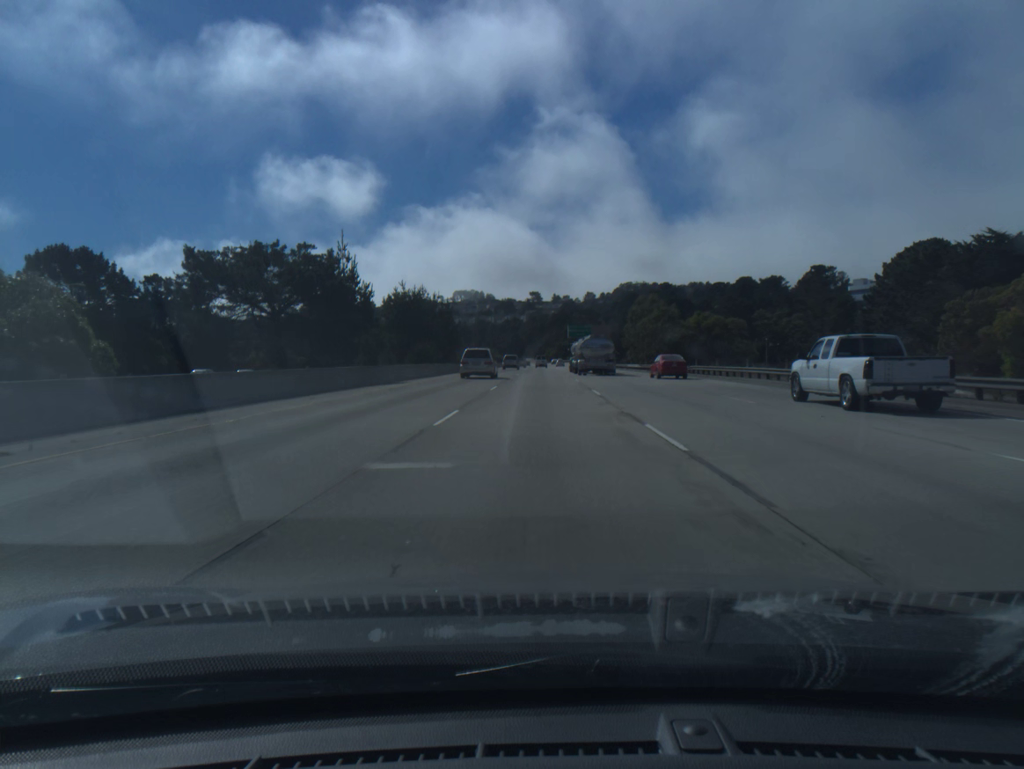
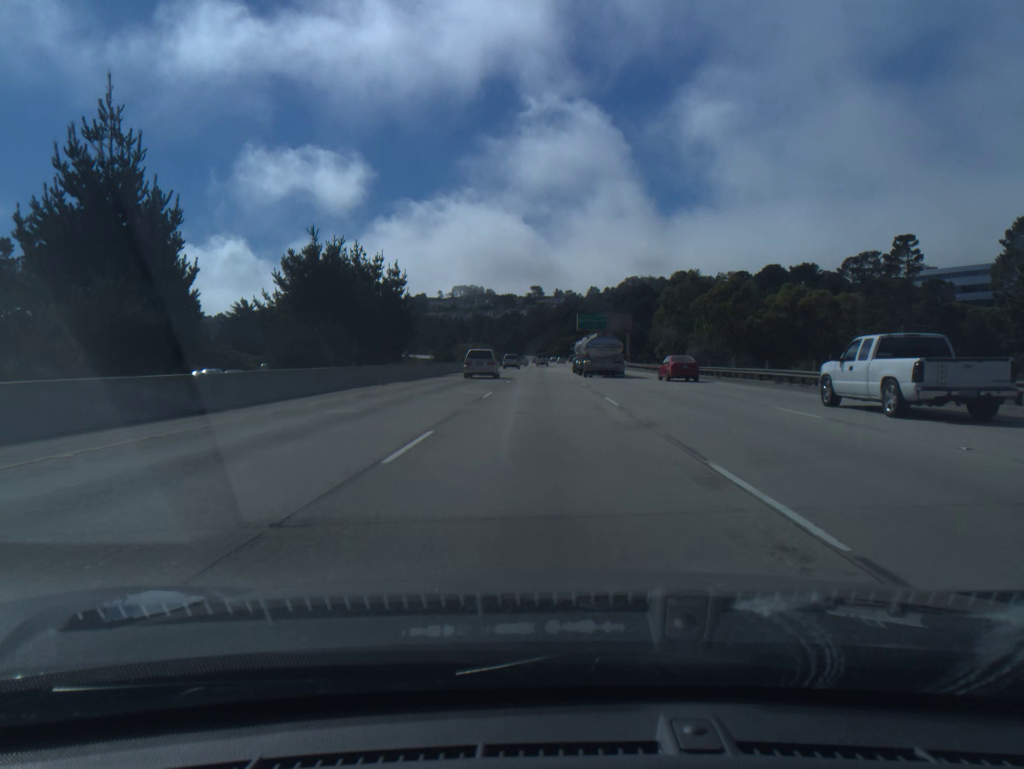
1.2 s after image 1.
(-0.1, +34.2) m; 0°
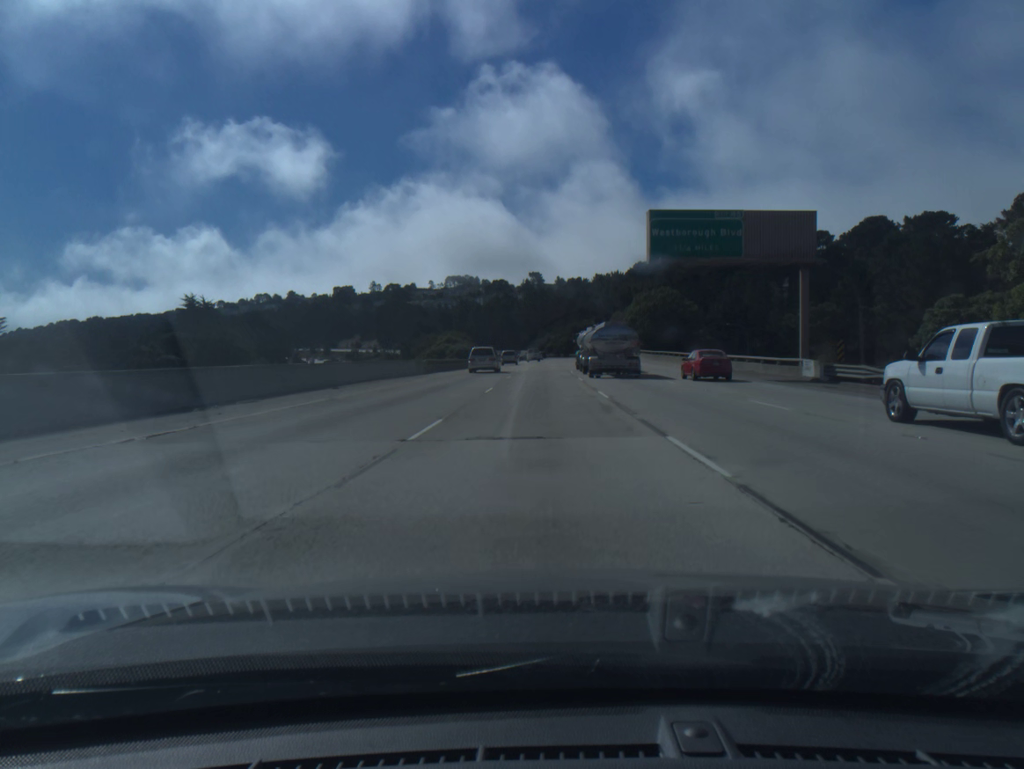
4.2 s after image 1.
(+0.1, +85.6) m; 0°
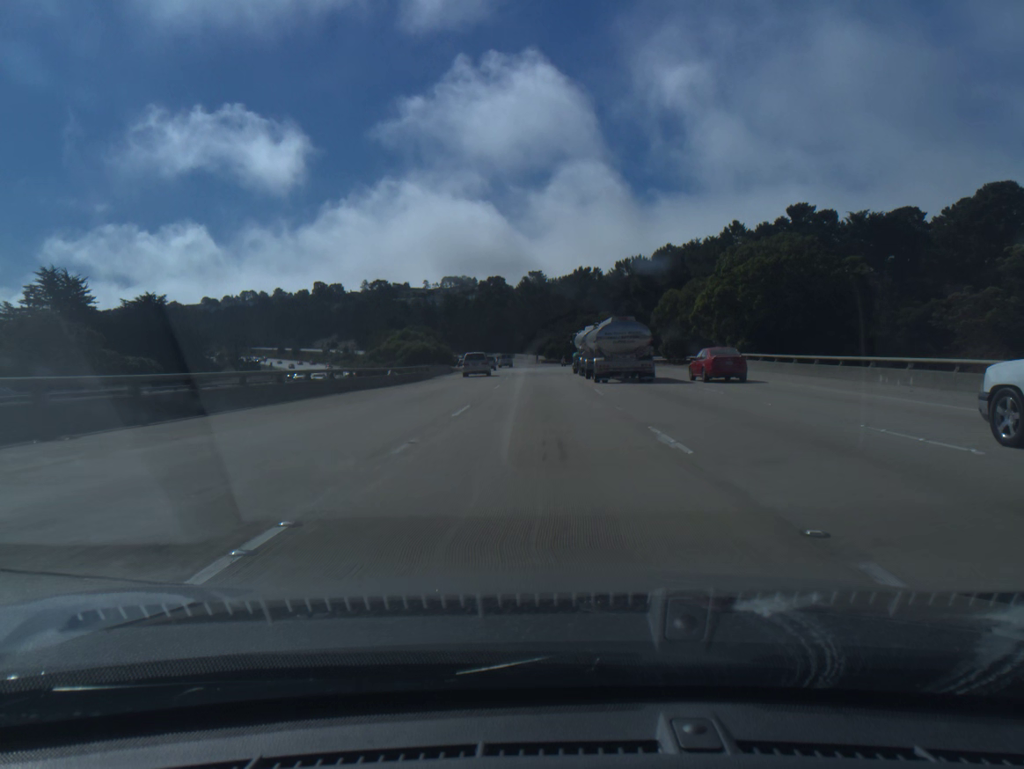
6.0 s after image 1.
(-0.1, +51.2) m; 0°
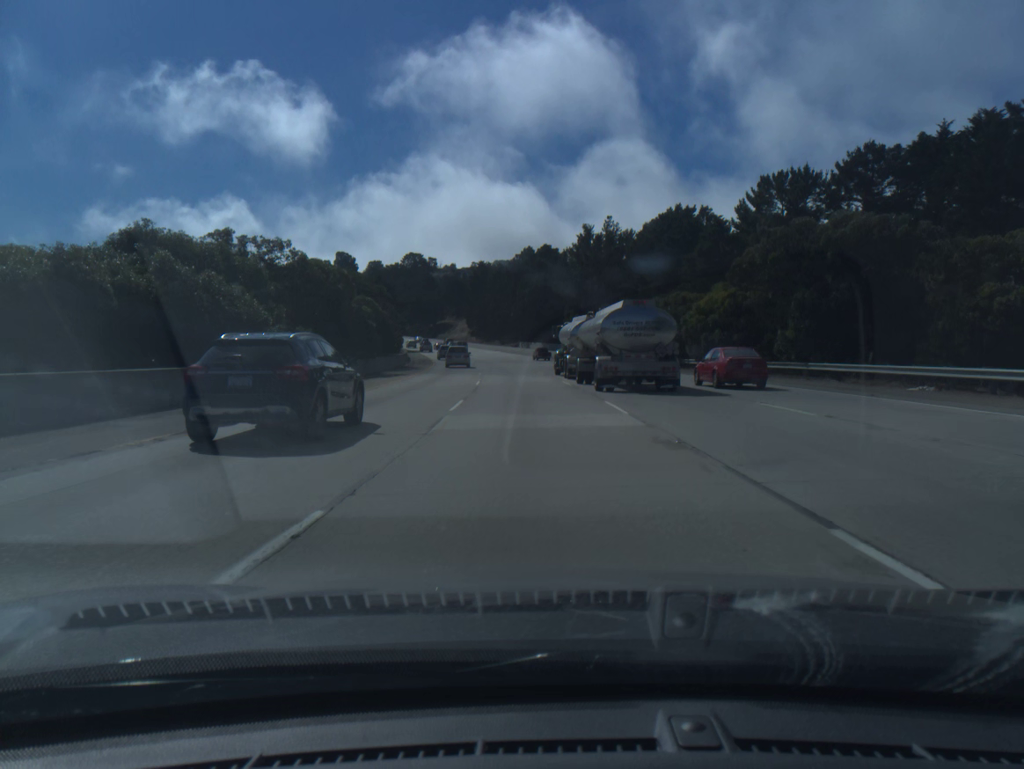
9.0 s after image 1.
(-1.8, +84.9) m; -4°
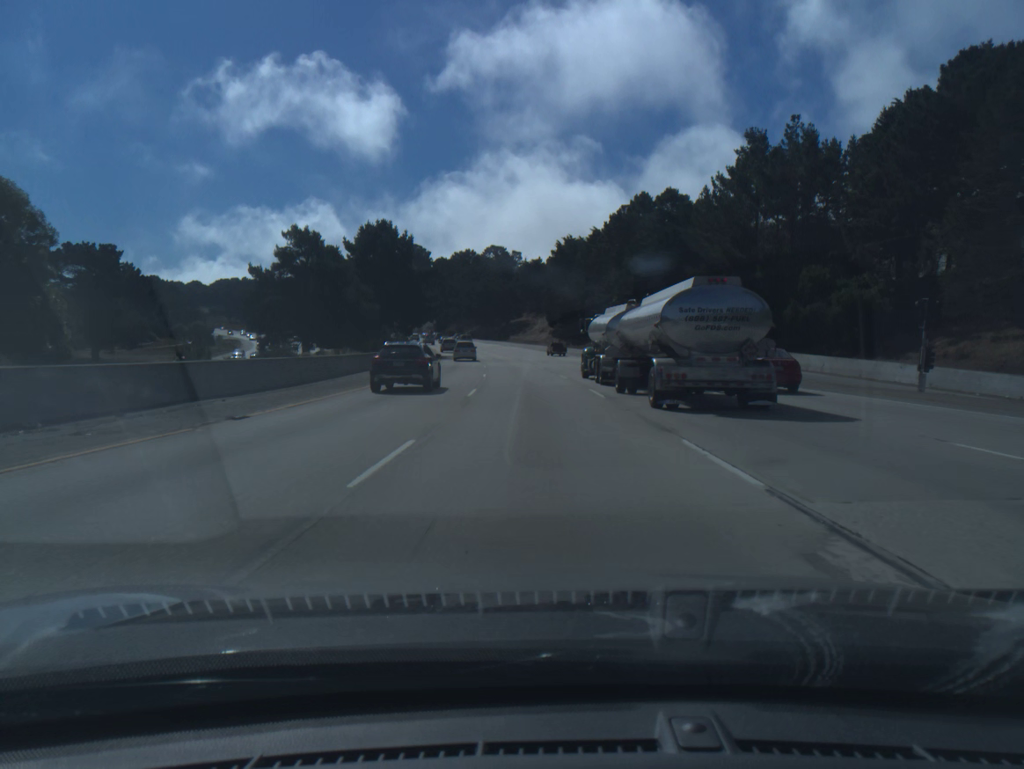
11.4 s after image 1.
(-3.9, +67.9) m; -7°
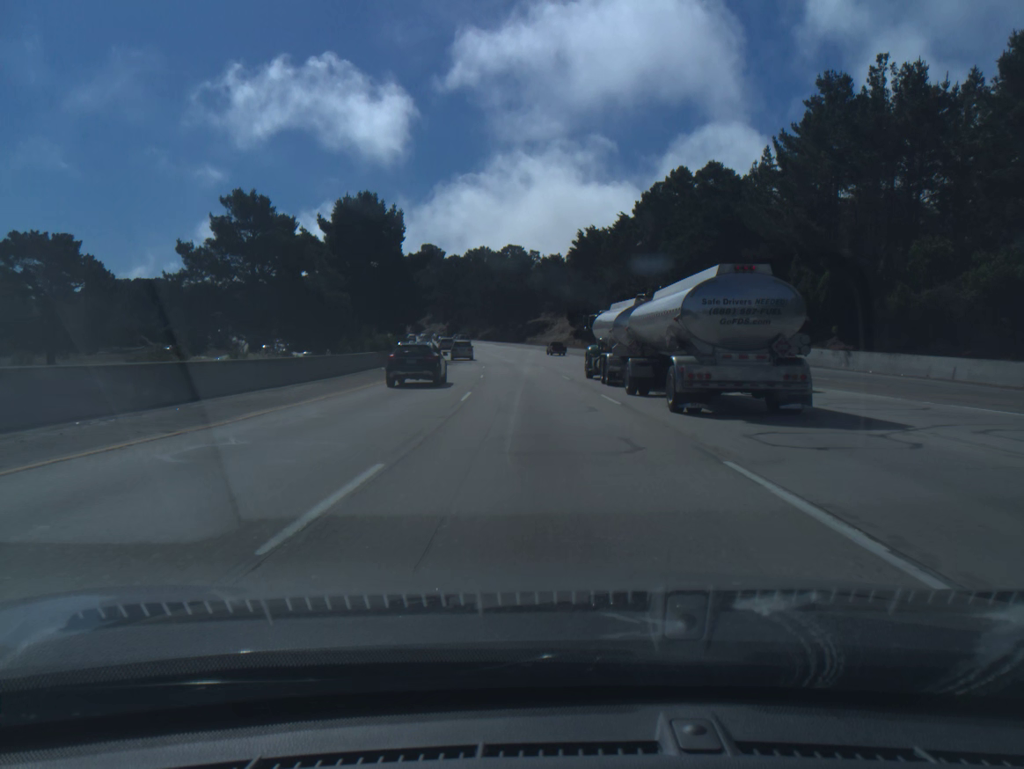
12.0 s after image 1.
(-0.2, +17.0) m; -1°
